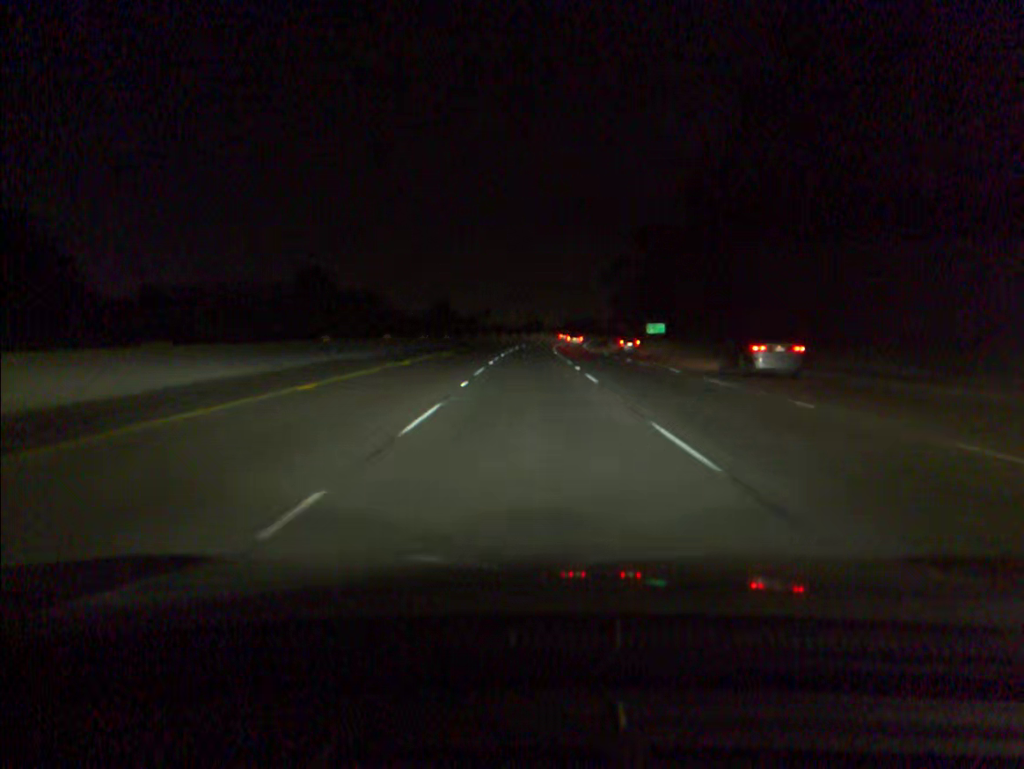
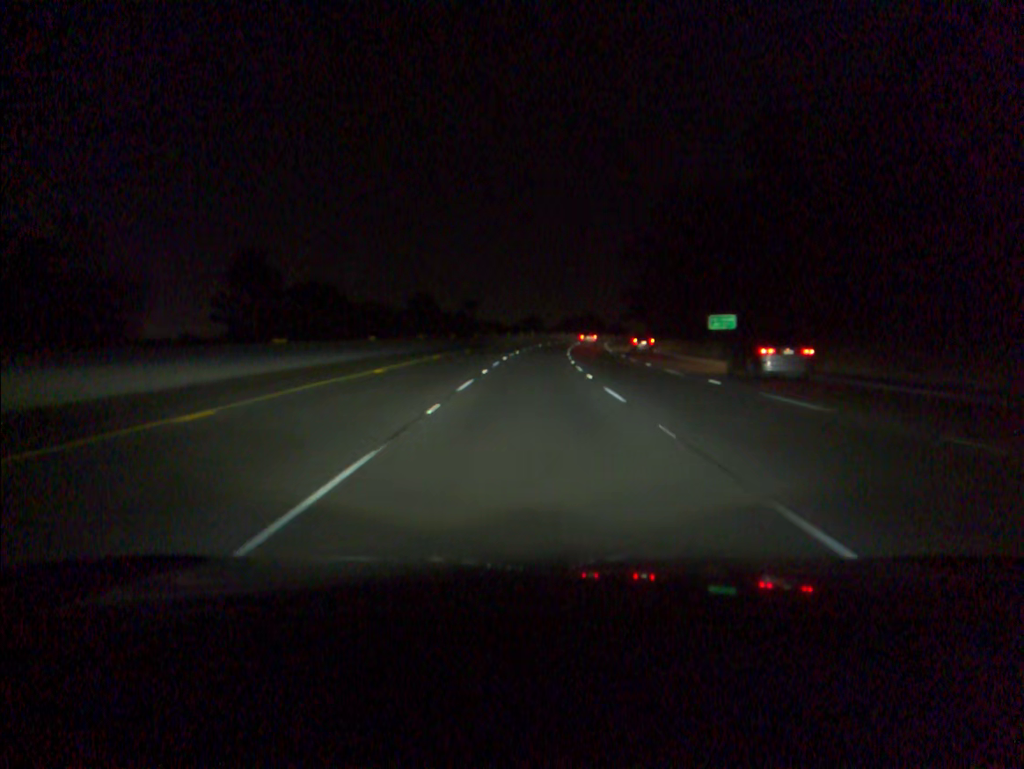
(+0.1, +35.5) m; 0°
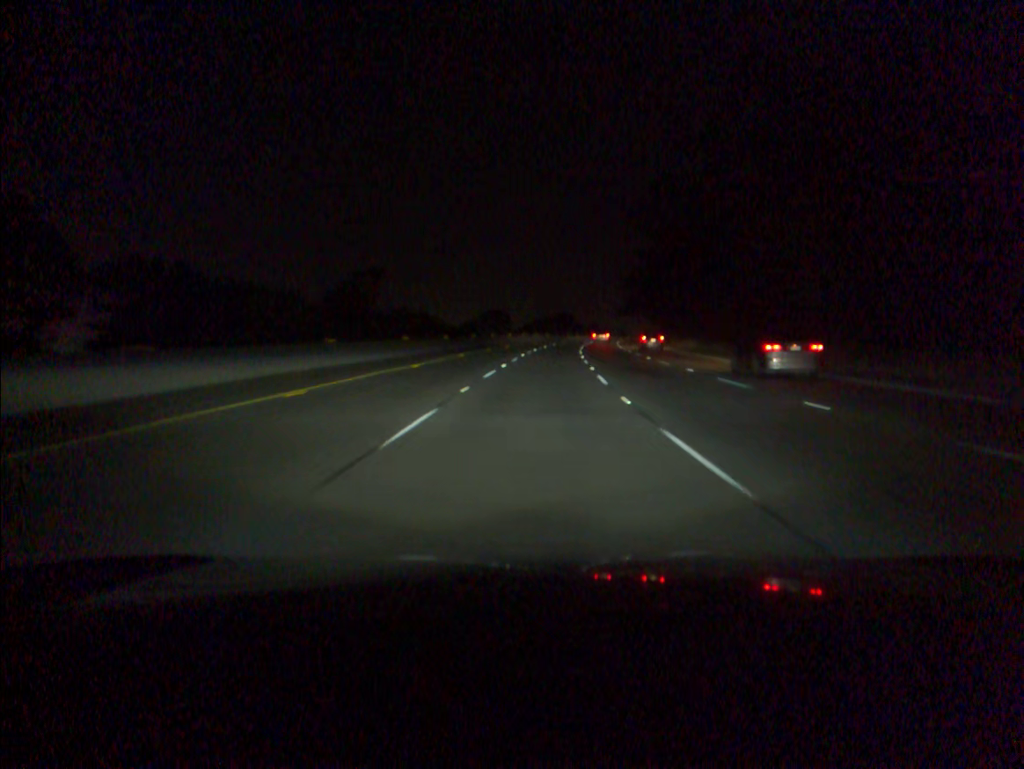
(+0.8, +53.3) m; +2°
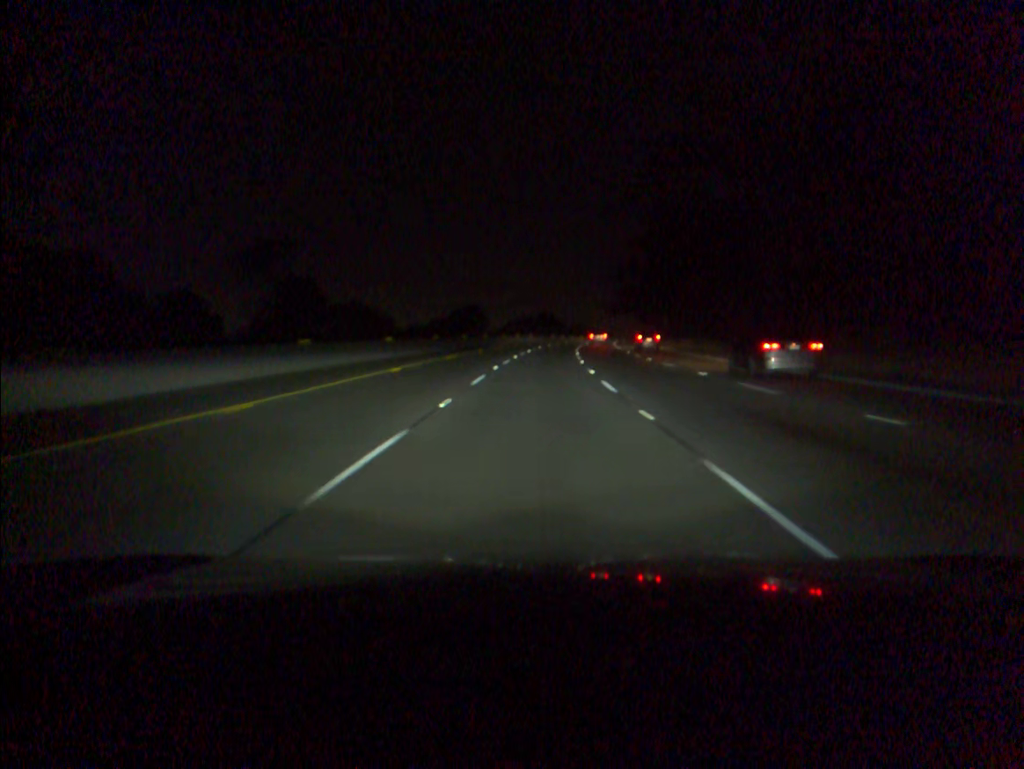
(+0.2, +17.7) m; +1°
